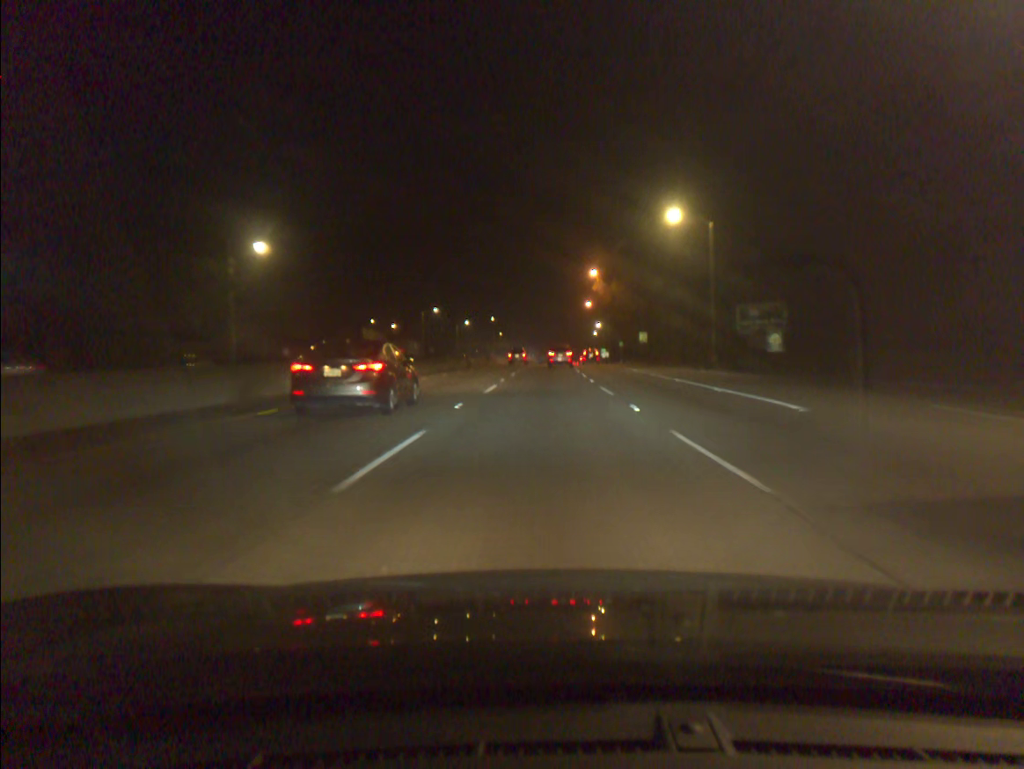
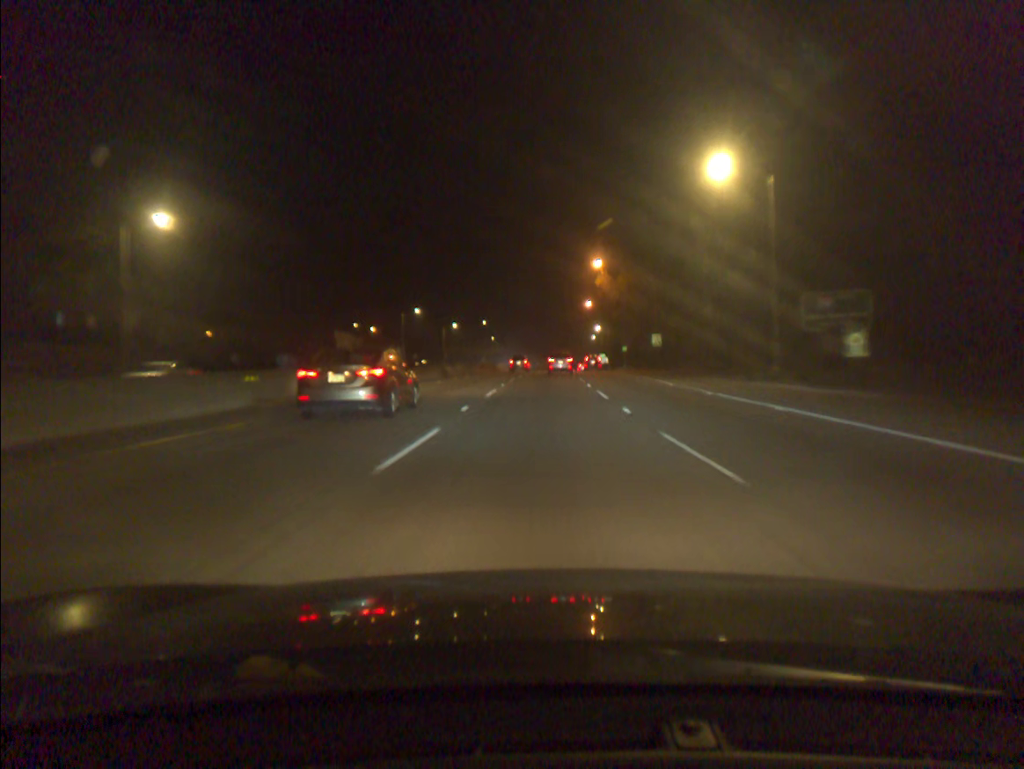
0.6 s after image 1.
(+0.1, +14.1) m; 0°
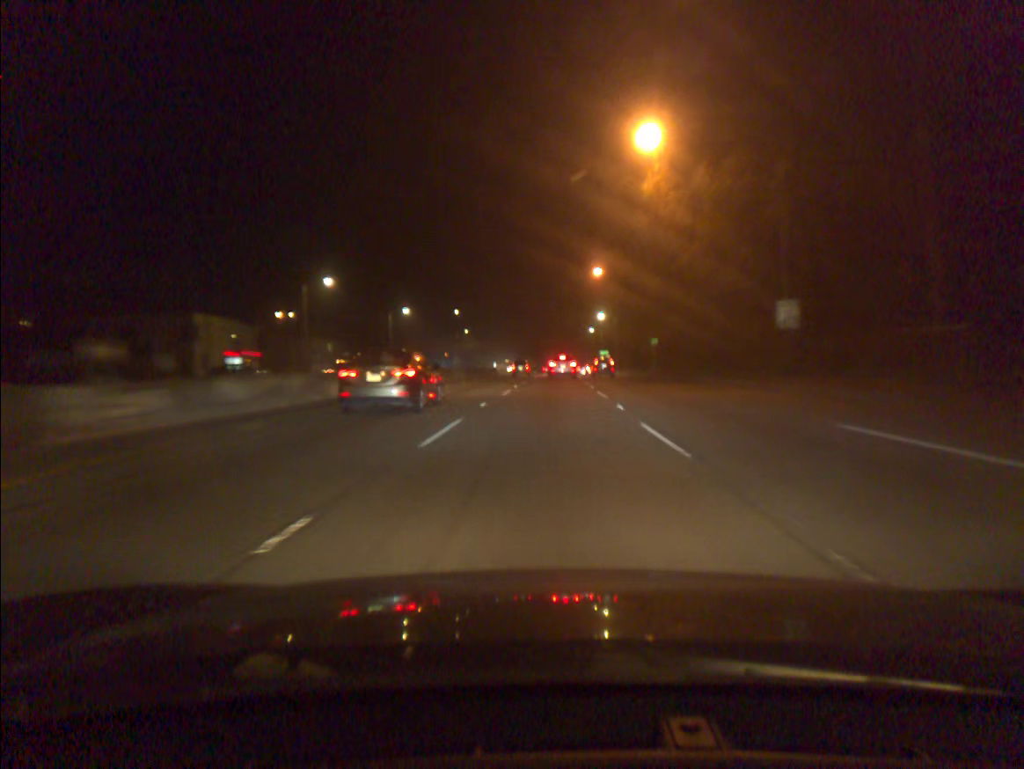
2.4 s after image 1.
(+0.4, +42.1) m; +1°
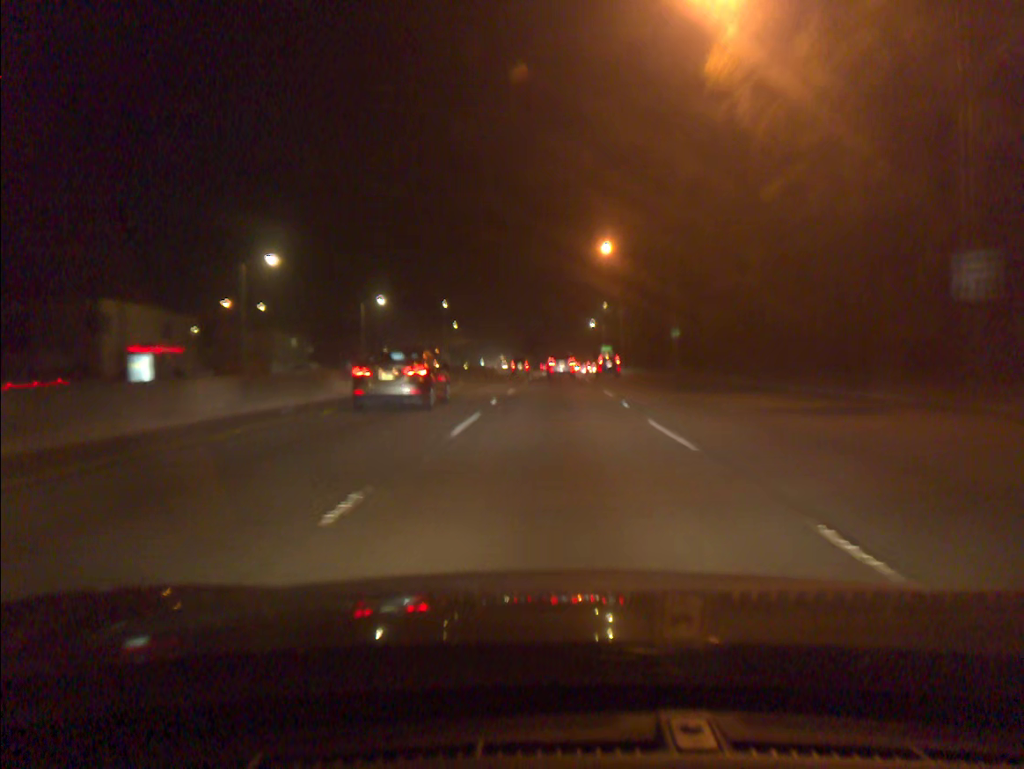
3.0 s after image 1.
(0.0, +13.9) m; 0°
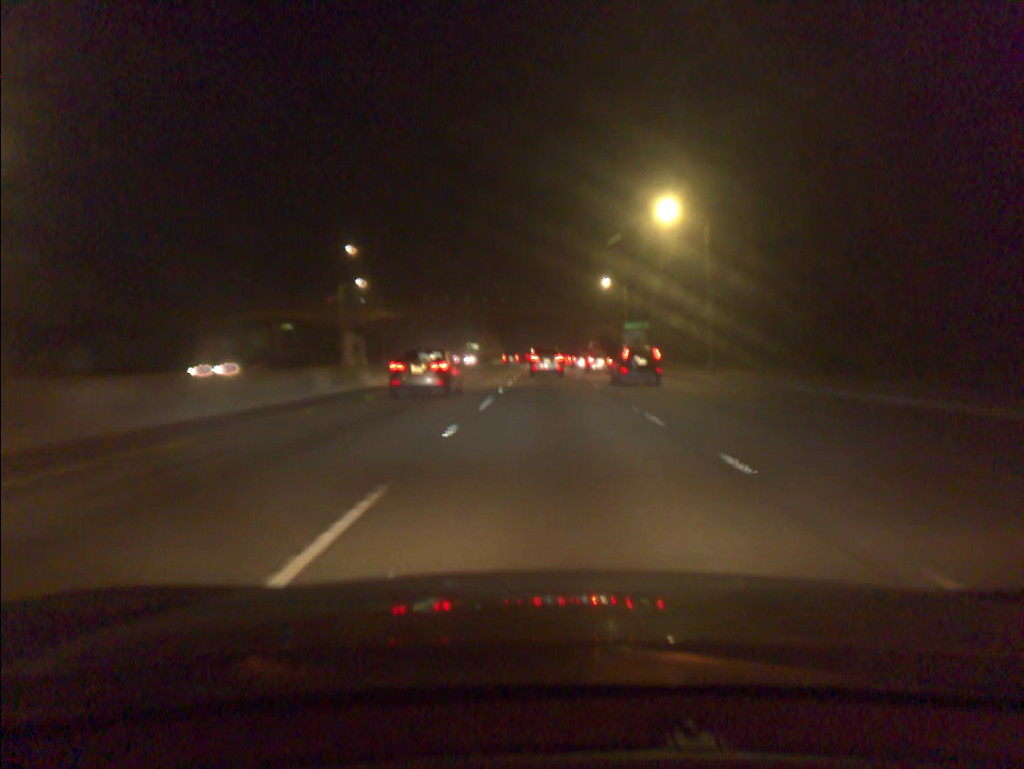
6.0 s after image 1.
(+1.1, +68.1) m; +1°
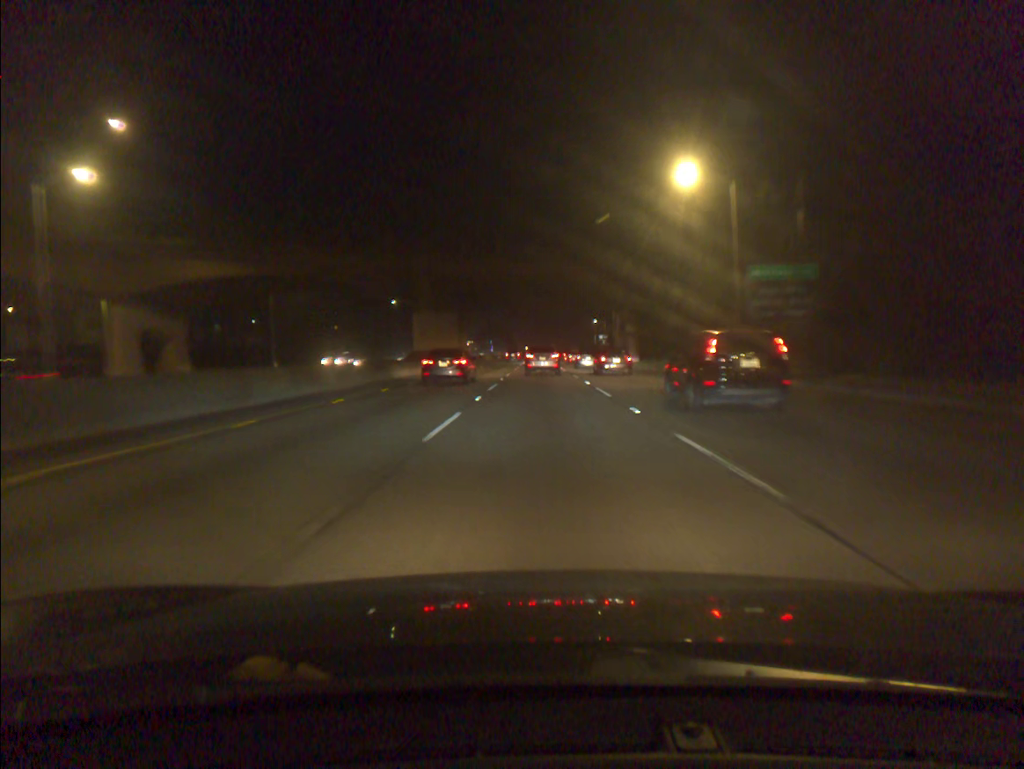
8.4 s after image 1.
(+0.1, +51.3) m; 0°
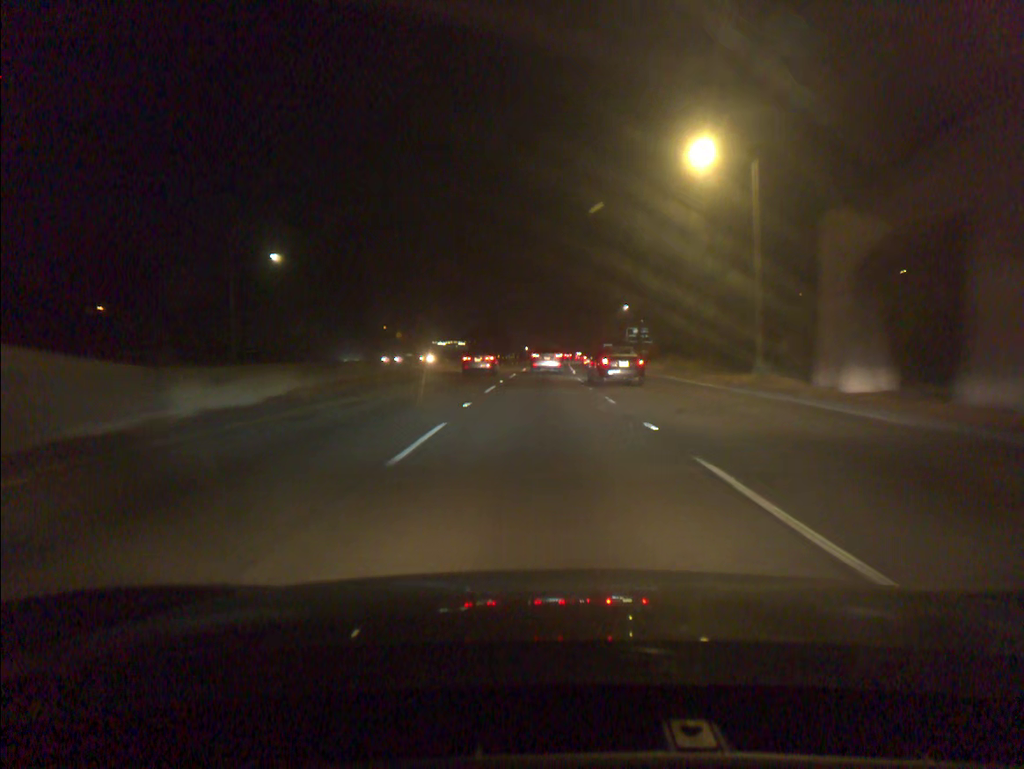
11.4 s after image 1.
(-0.2, +60.9) m; 0°
